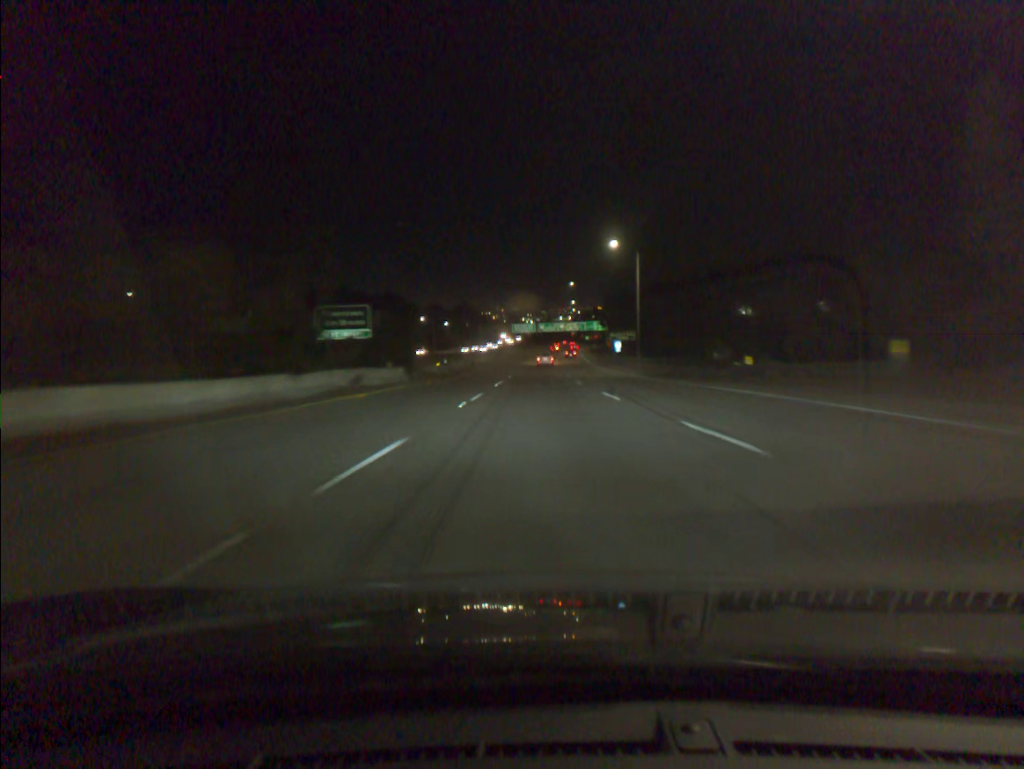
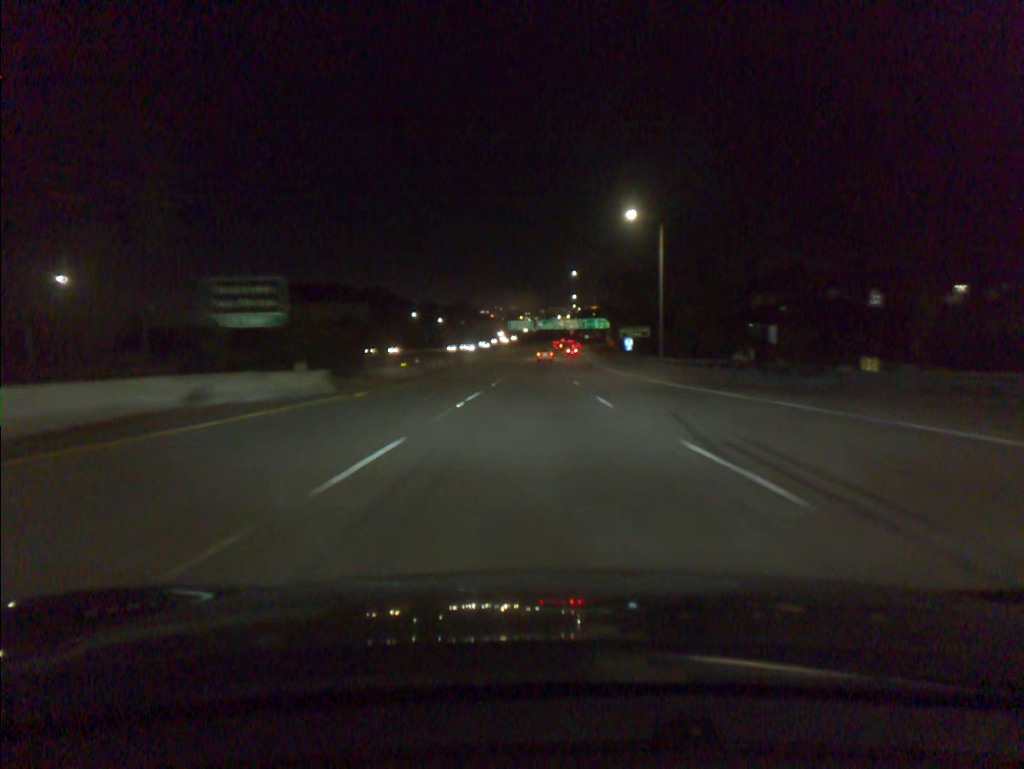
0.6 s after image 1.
(0.0, +14.8) m; 0°
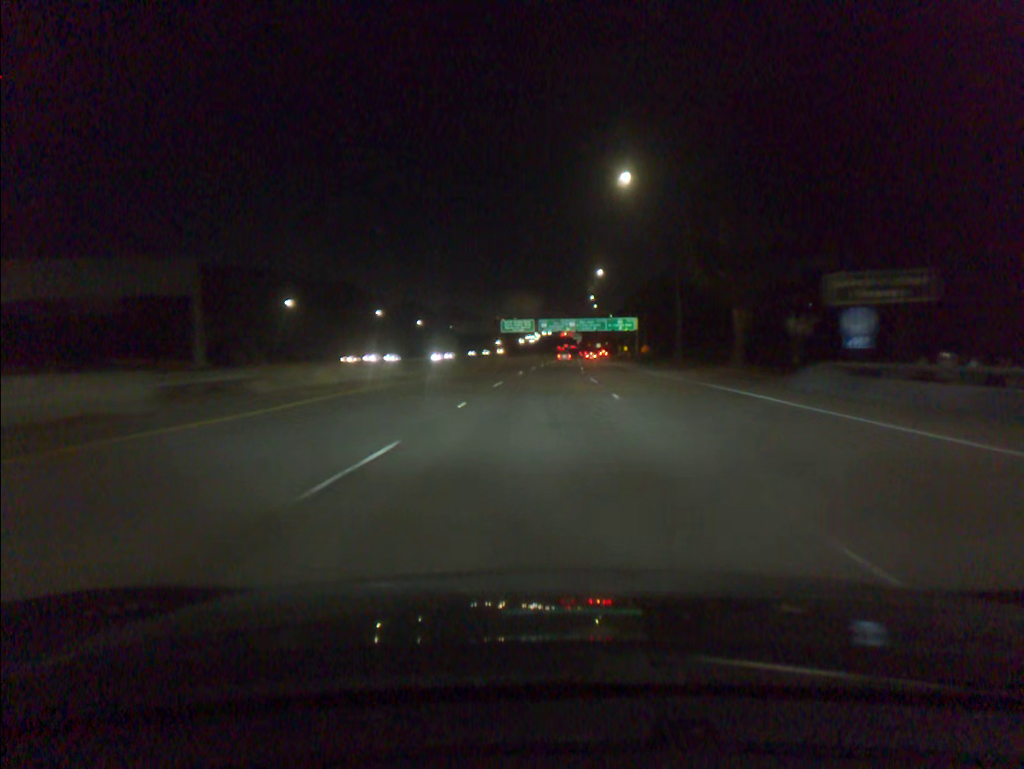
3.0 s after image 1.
(0.0, +60.6) m; 0°
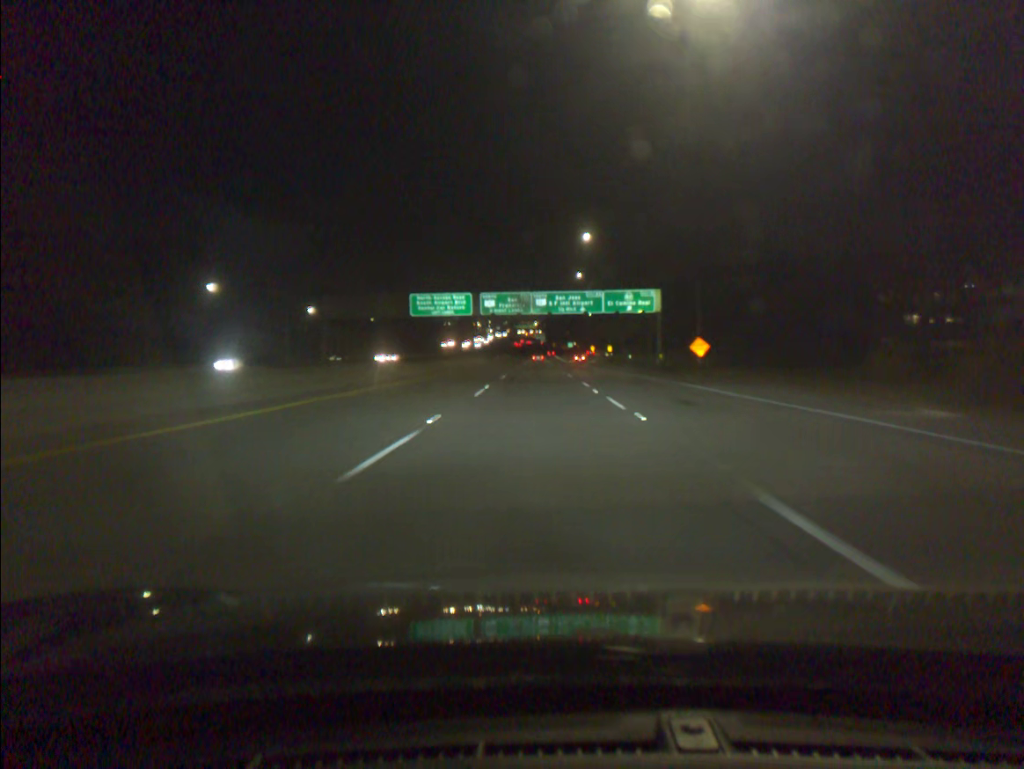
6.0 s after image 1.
(+2.2, +78.7) m; +3°
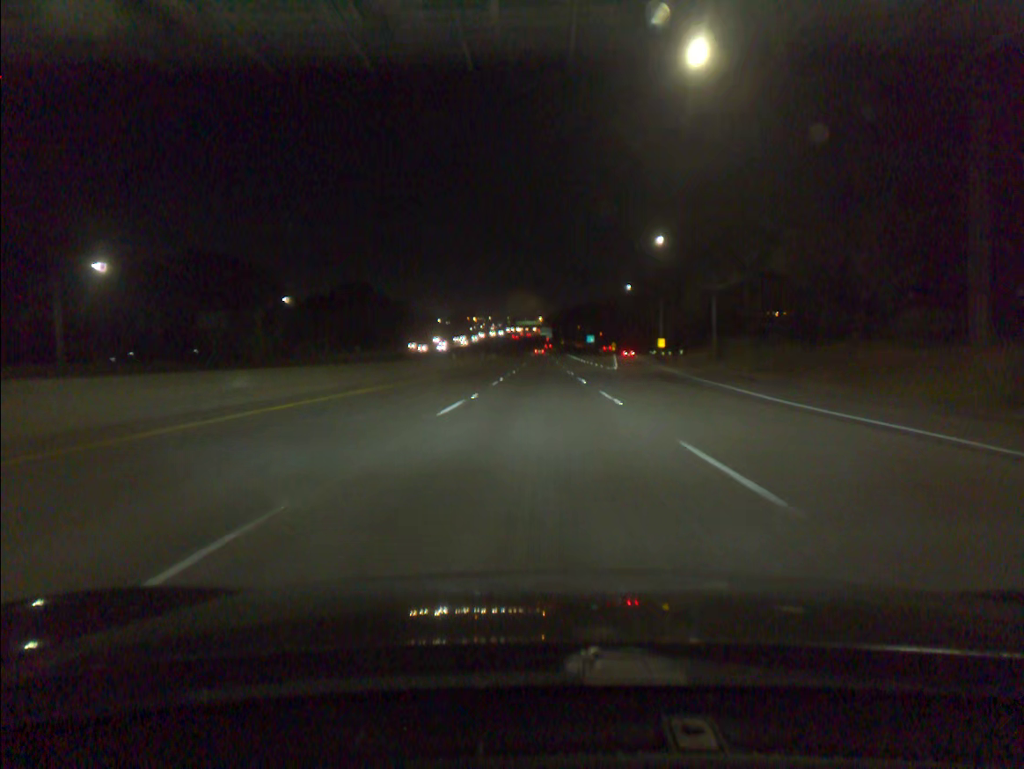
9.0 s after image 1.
(-0.2, +82.6) m; 0°
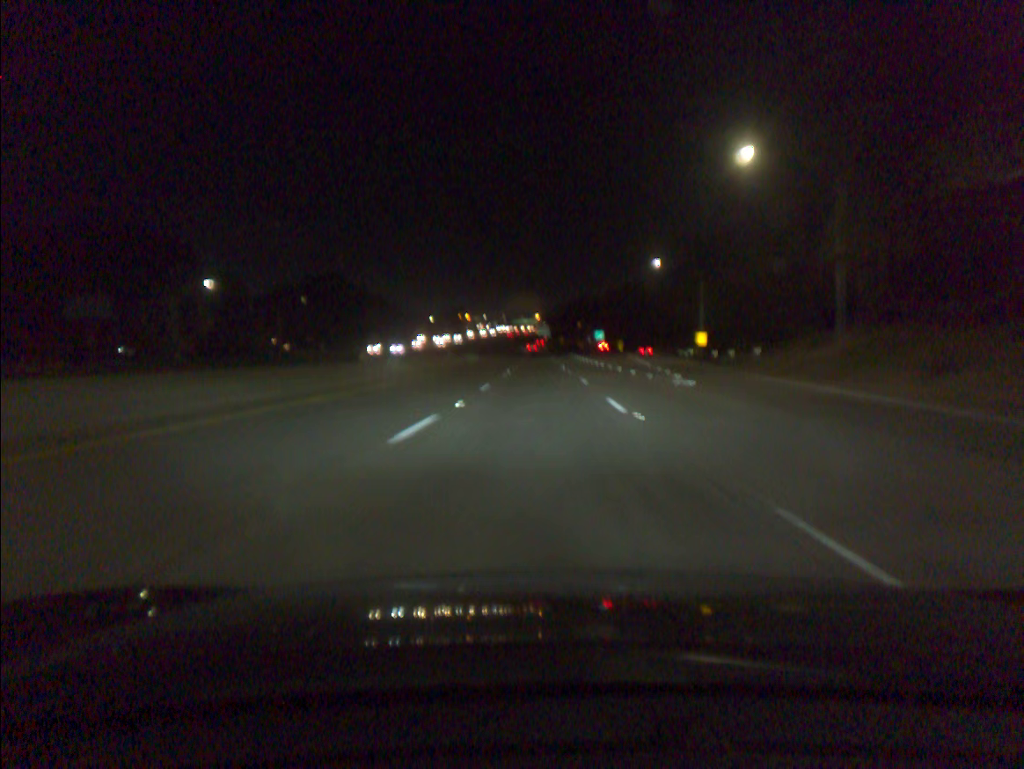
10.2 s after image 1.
(+0.1, +34.2) m; 0°
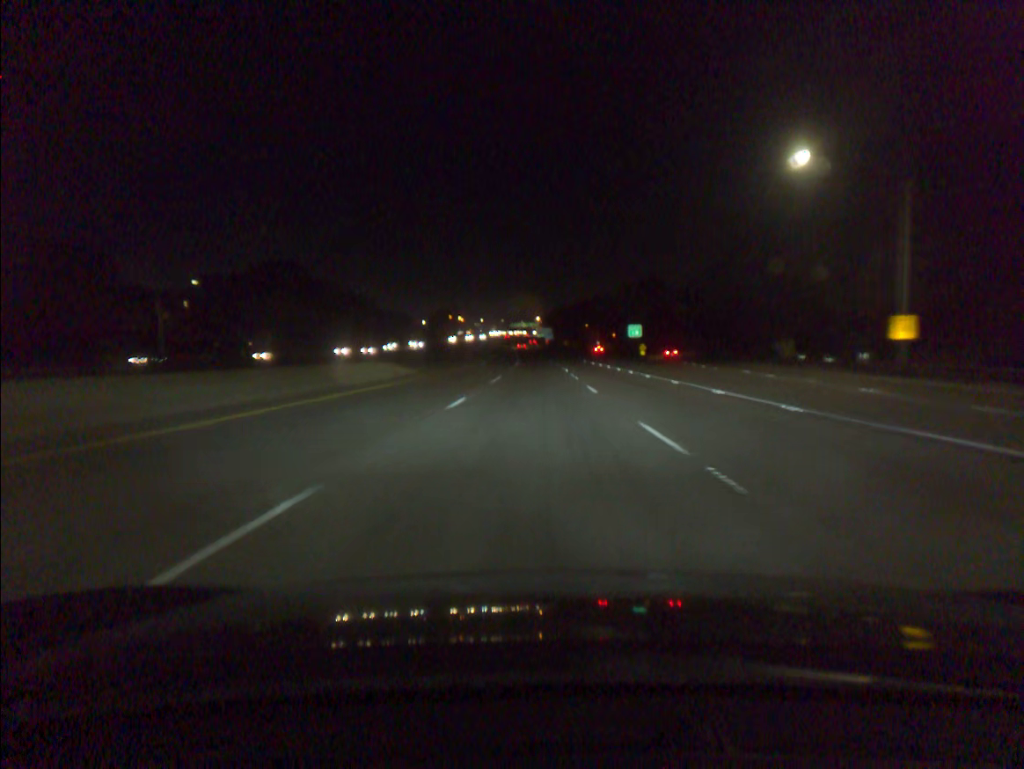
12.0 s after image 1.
(0.0, +52.4) m; 0°
